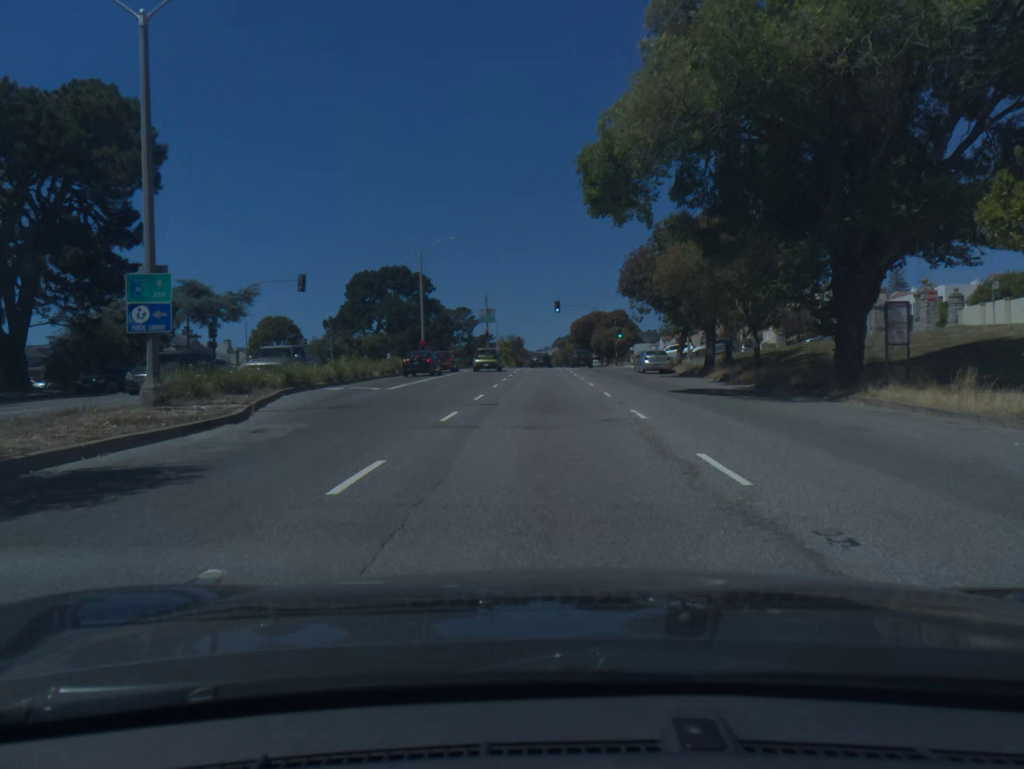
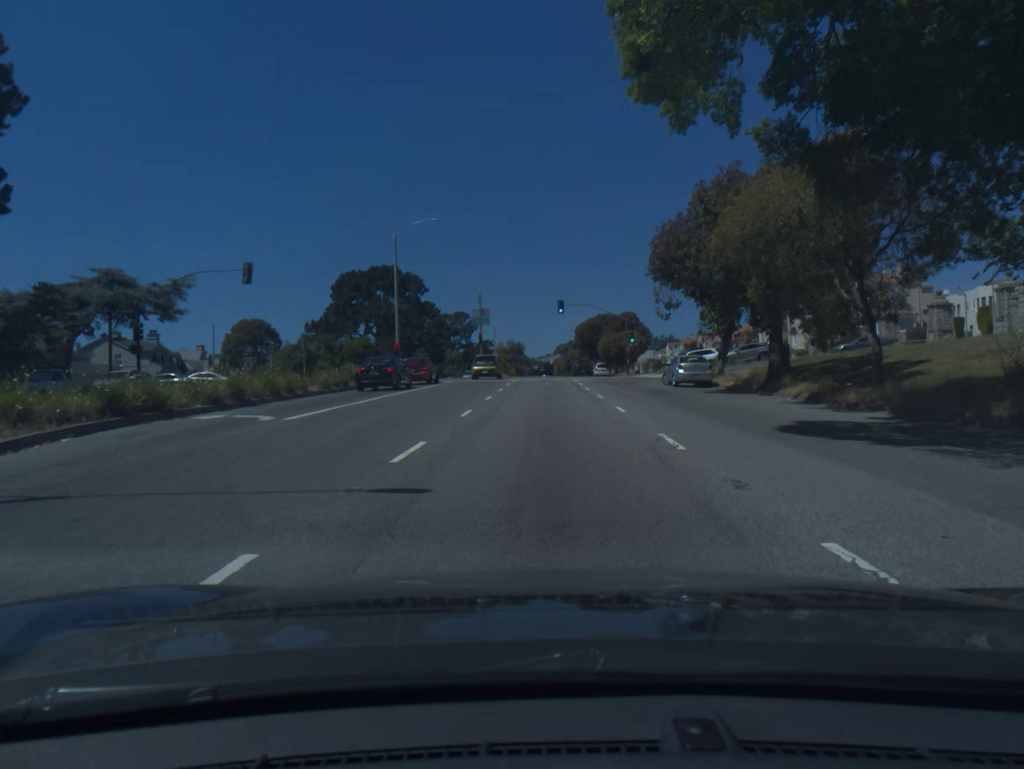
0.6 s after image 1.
(0.0, +11.2) m; 0°
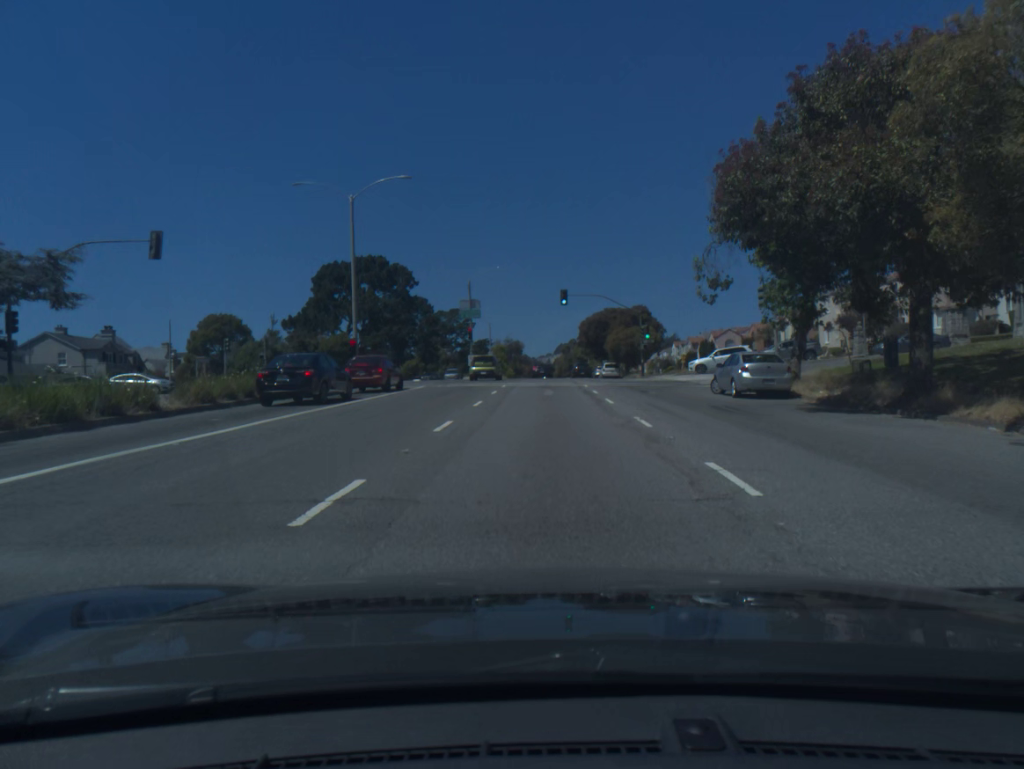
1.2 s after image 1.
(0.0, +11.2) m; 0°
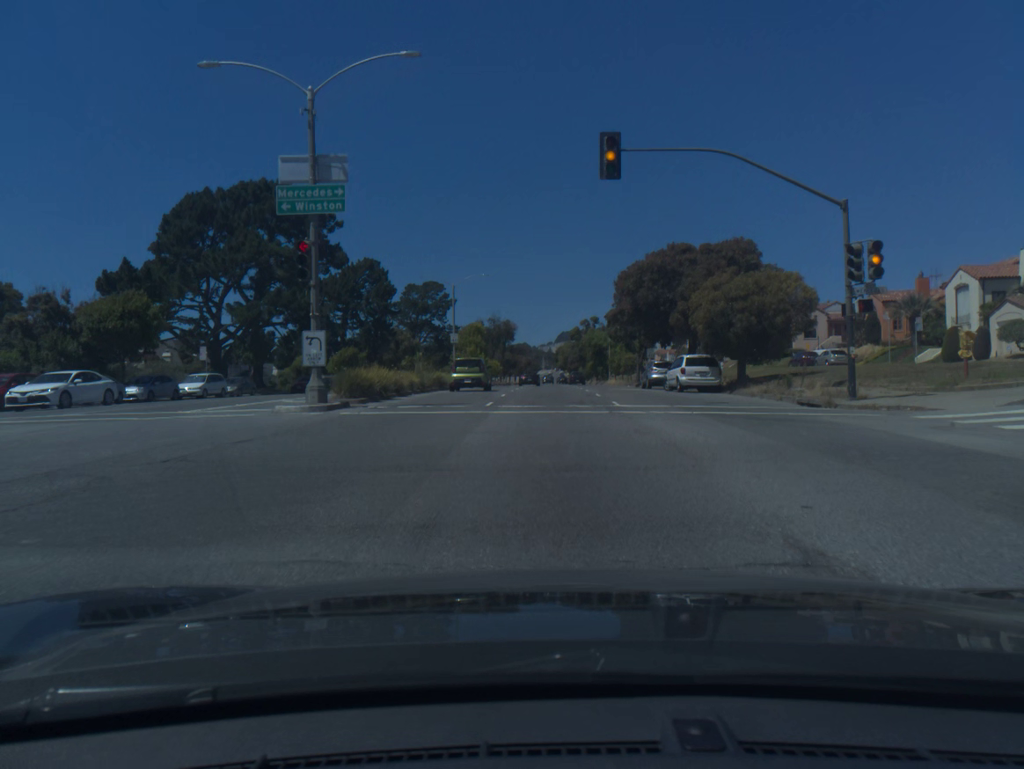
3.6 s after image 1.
(0.0, +45.0) m; 0°
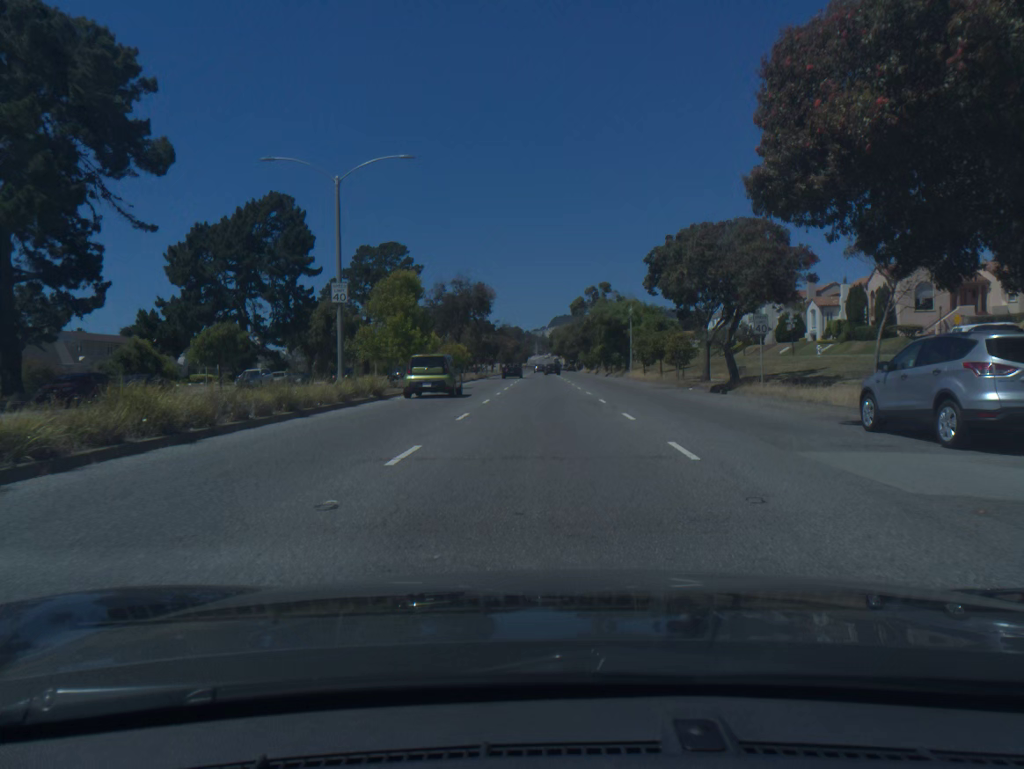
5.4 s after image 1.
(+0.1, +34.1) m; 0°
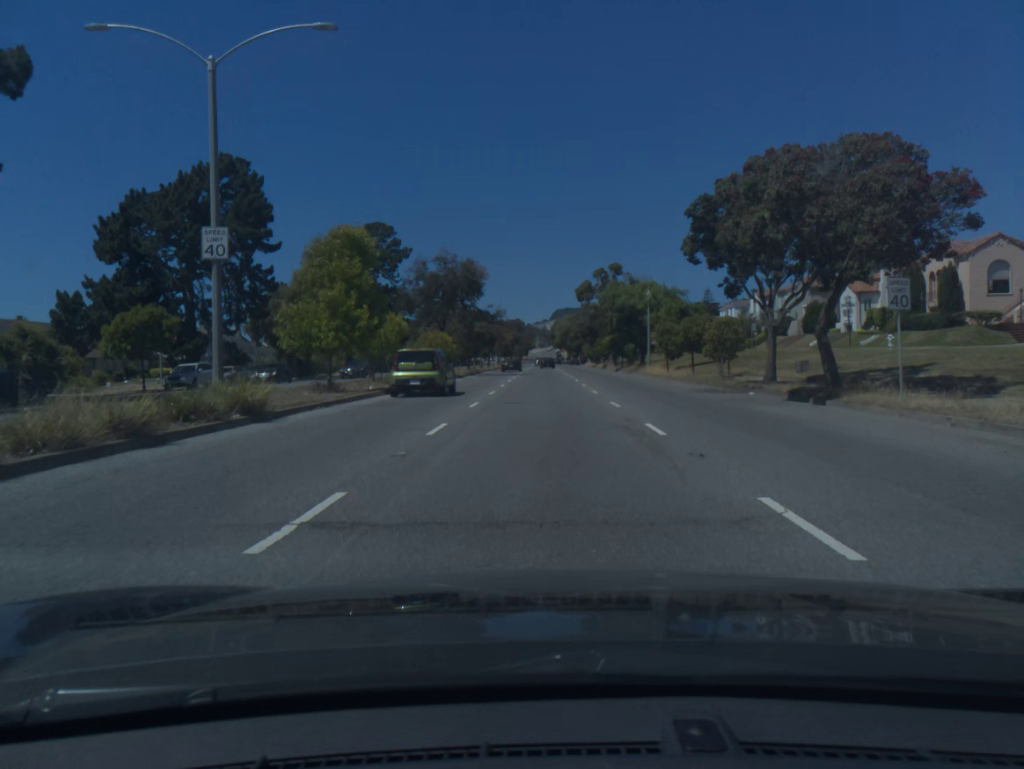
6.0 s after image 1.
(0.0, +11.5) m; 0°
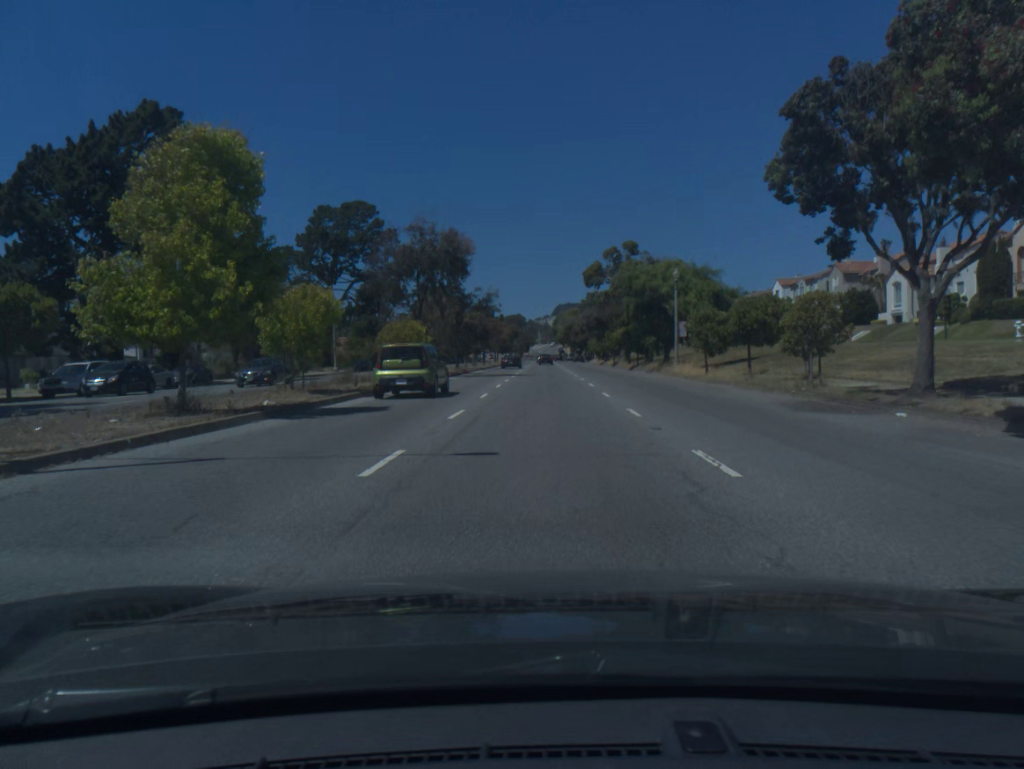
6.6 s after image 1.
(0.0, +11.6) m; 0°
